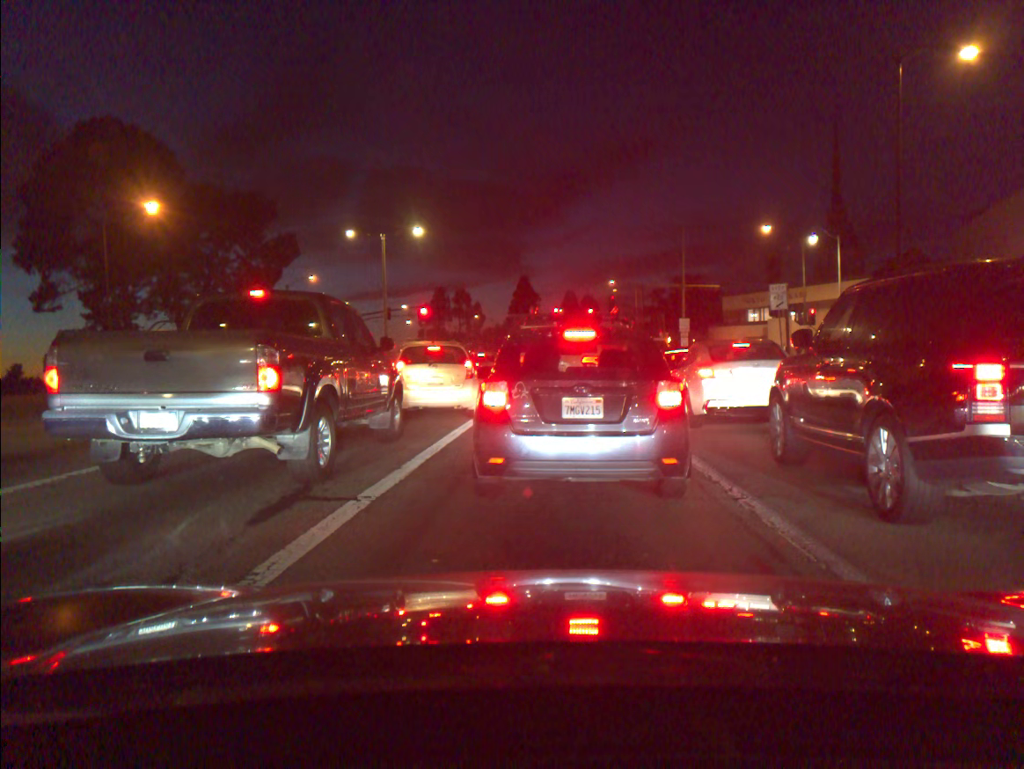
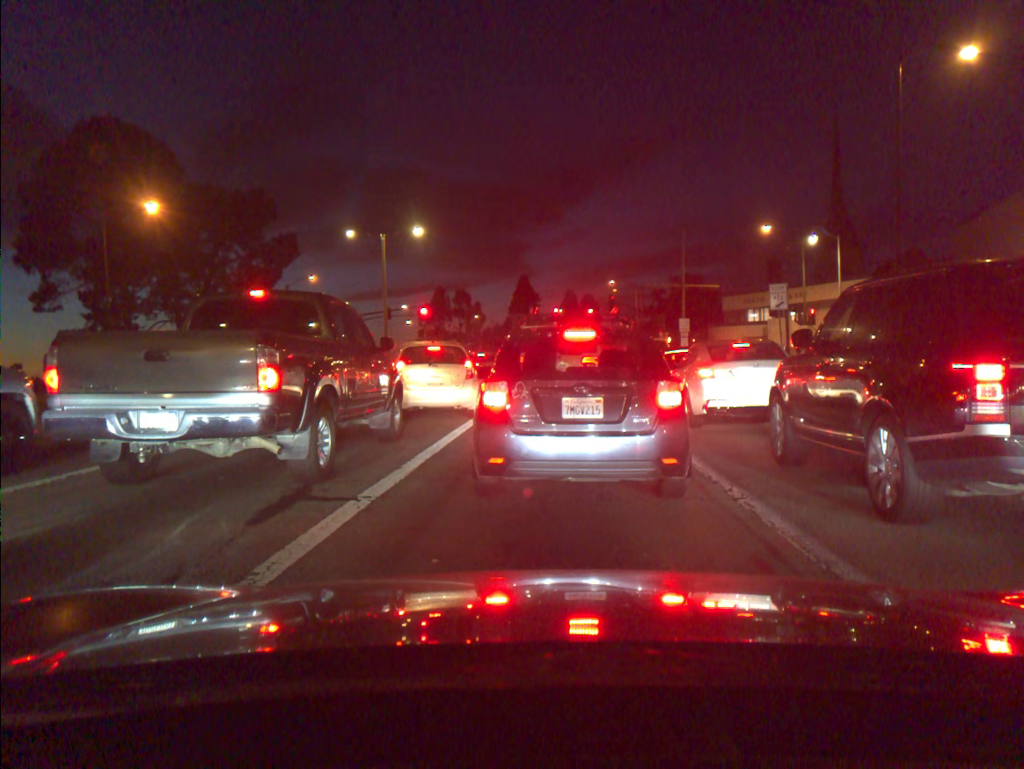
(0.0, 0.0) m; 0°
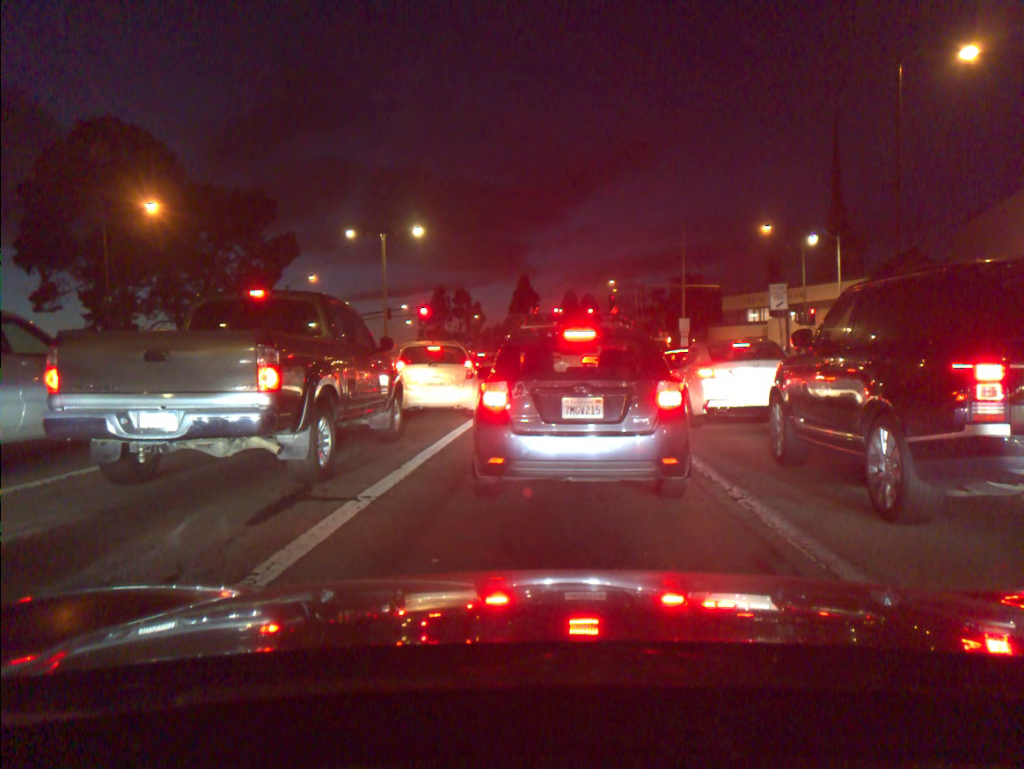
(0.0, -0.1) m; 0°
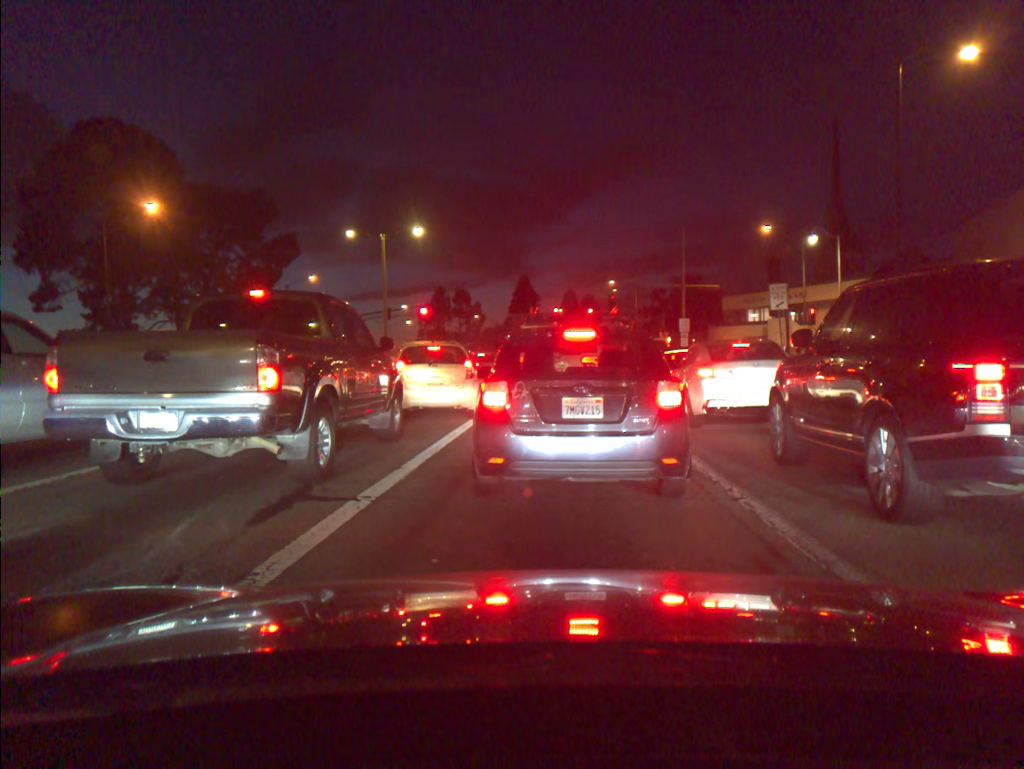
(0.0, 0.0) m; 0°
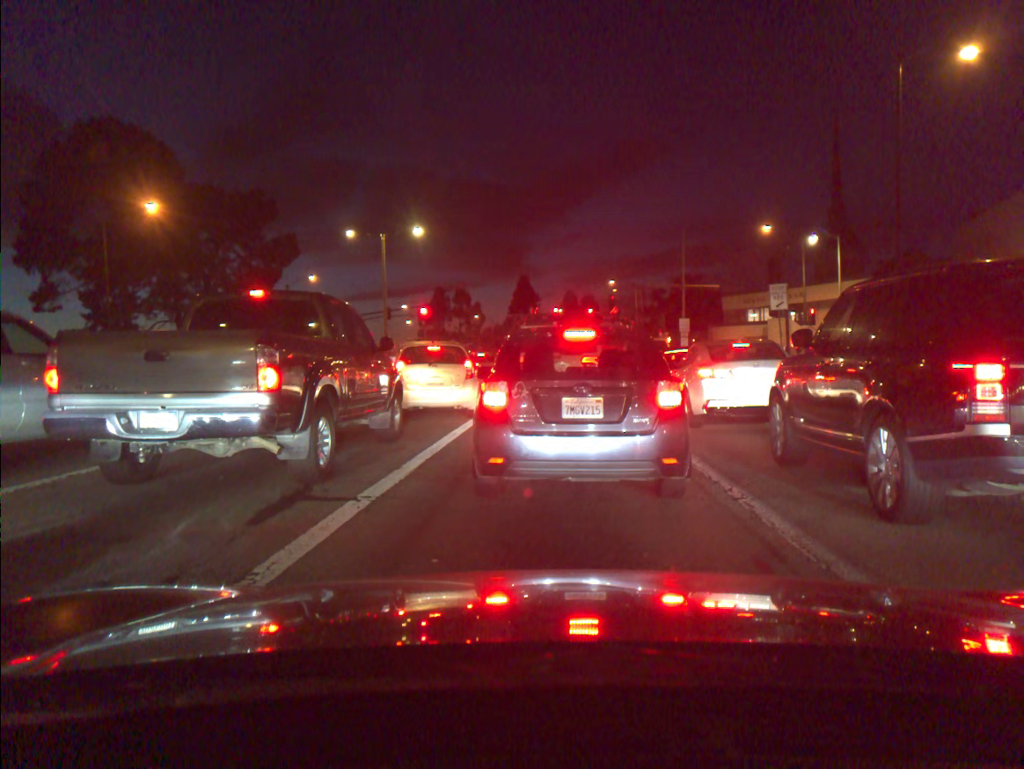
(0.0, +0.1) m; 0°
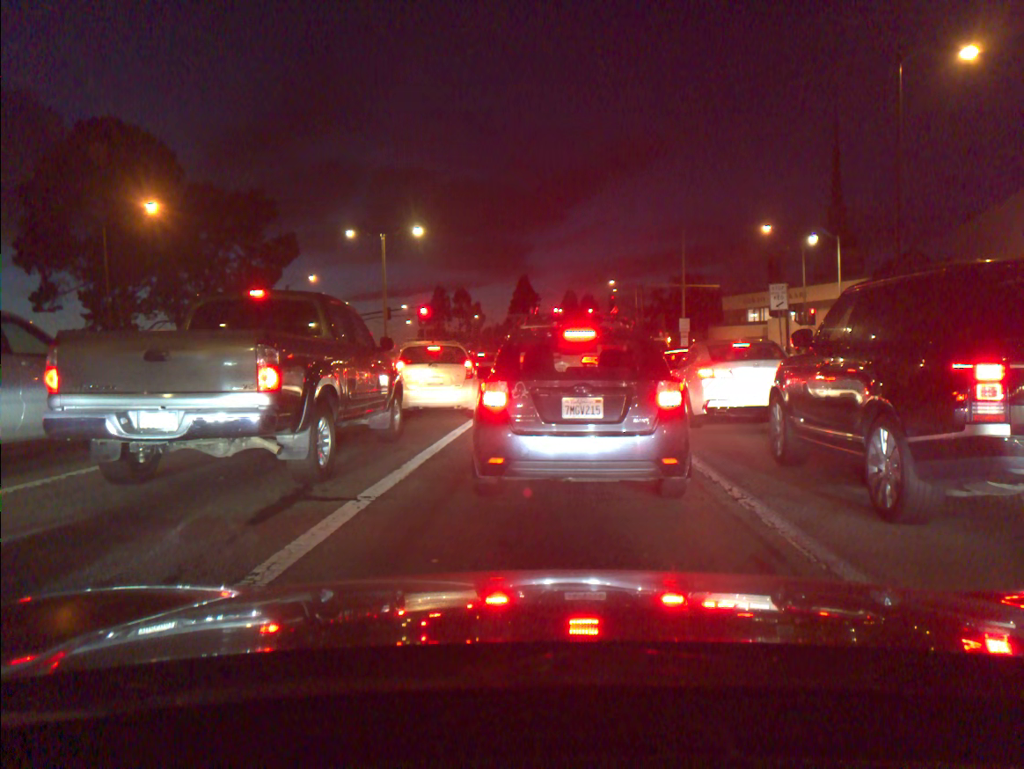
(0.0, 0.0) m; 0°
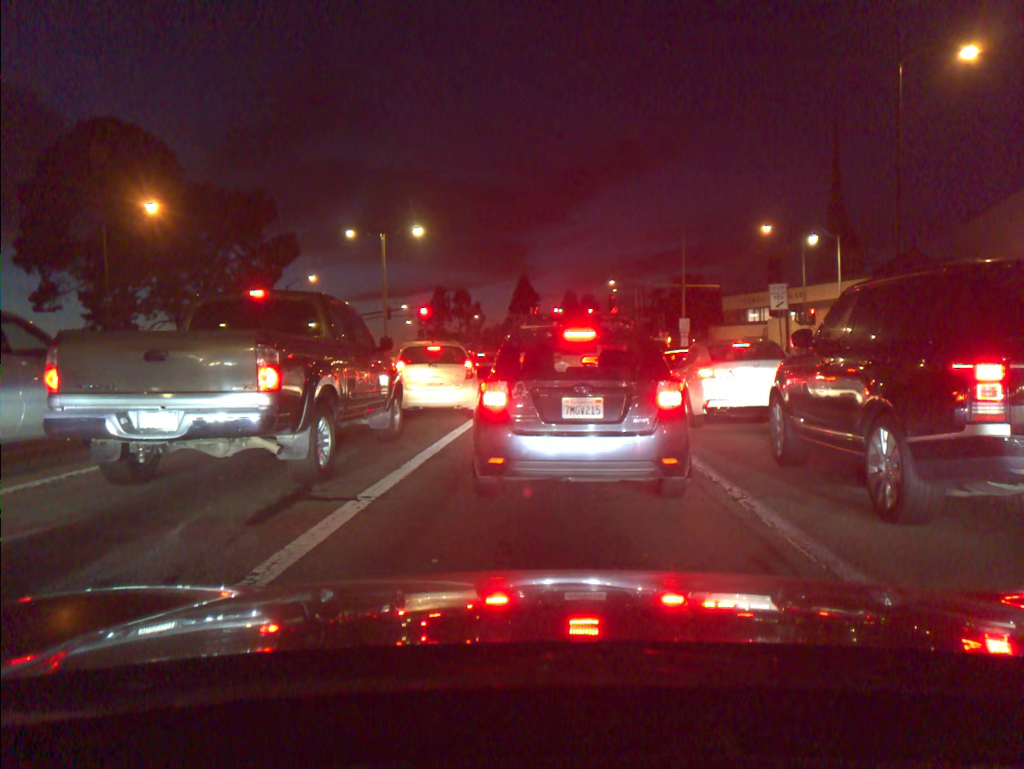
(0.0, 0.0) m; 0°
